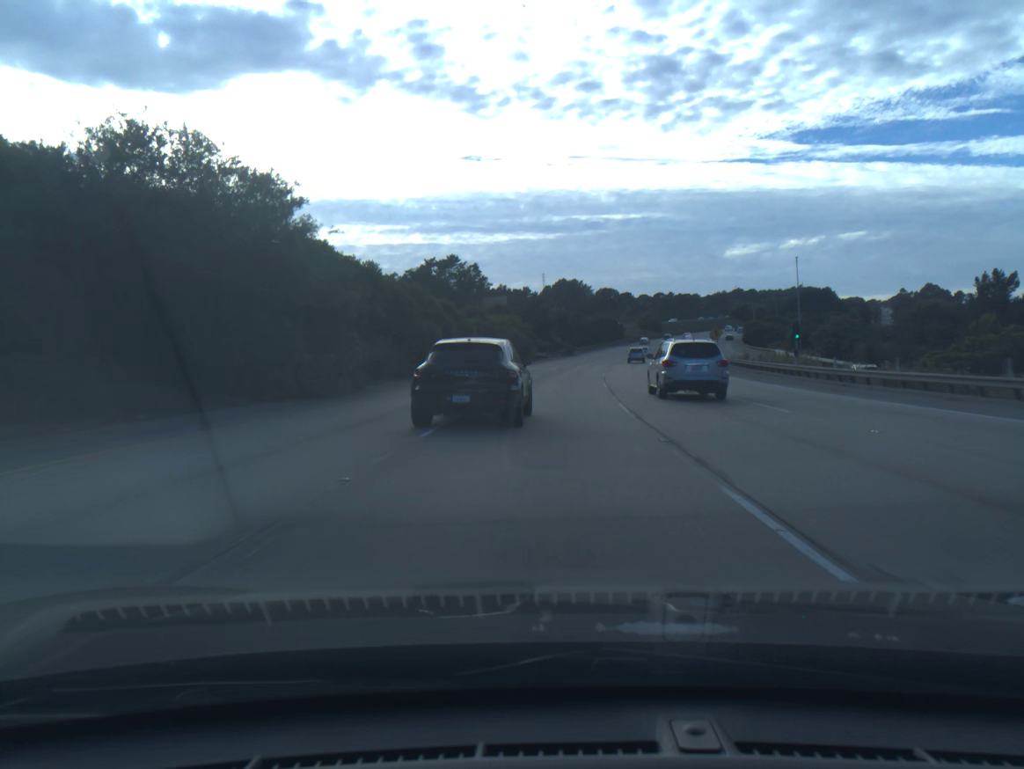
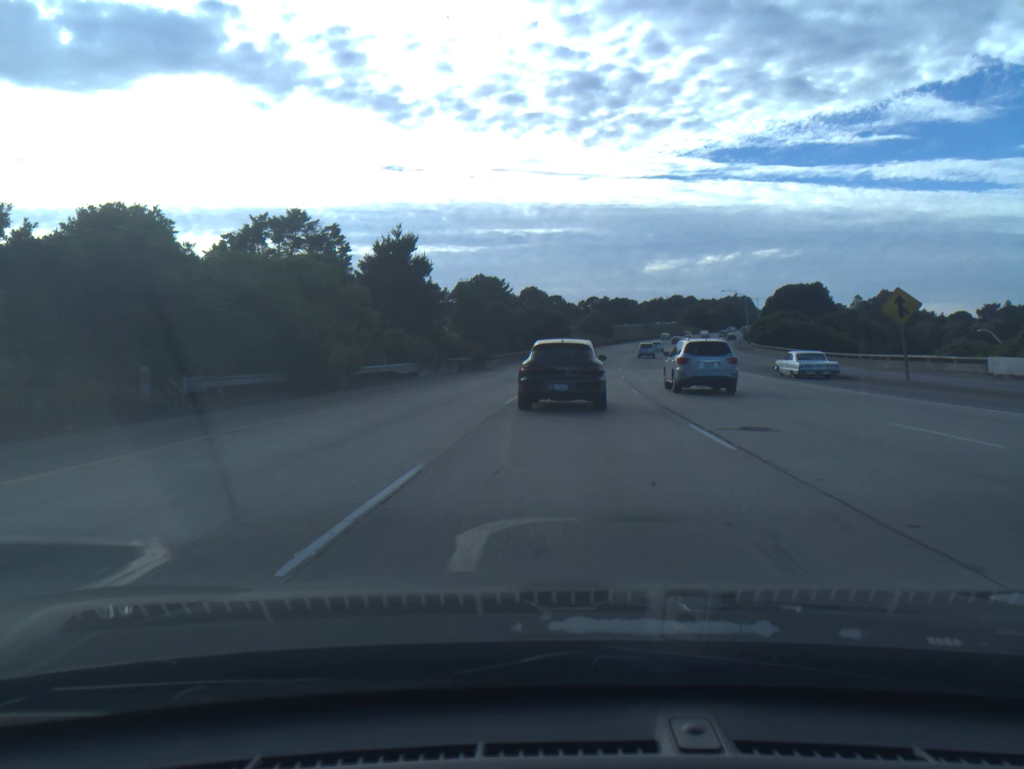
(+3.2, +66.1) m; +6°
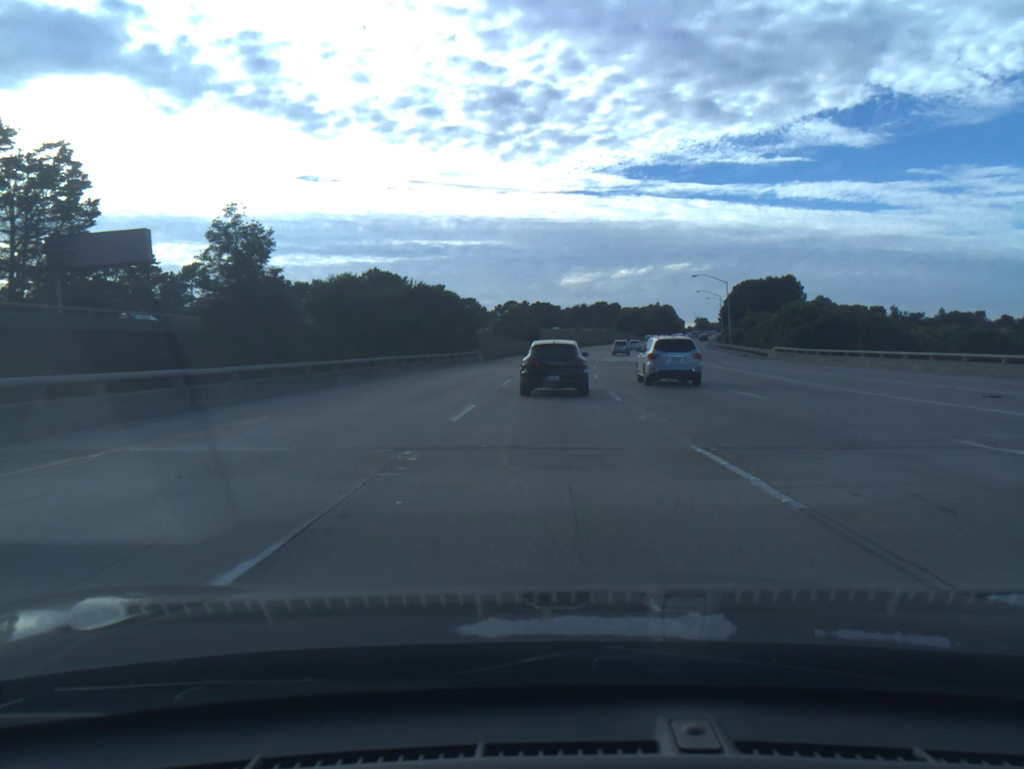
(+2.7, +47.5) m; +6°
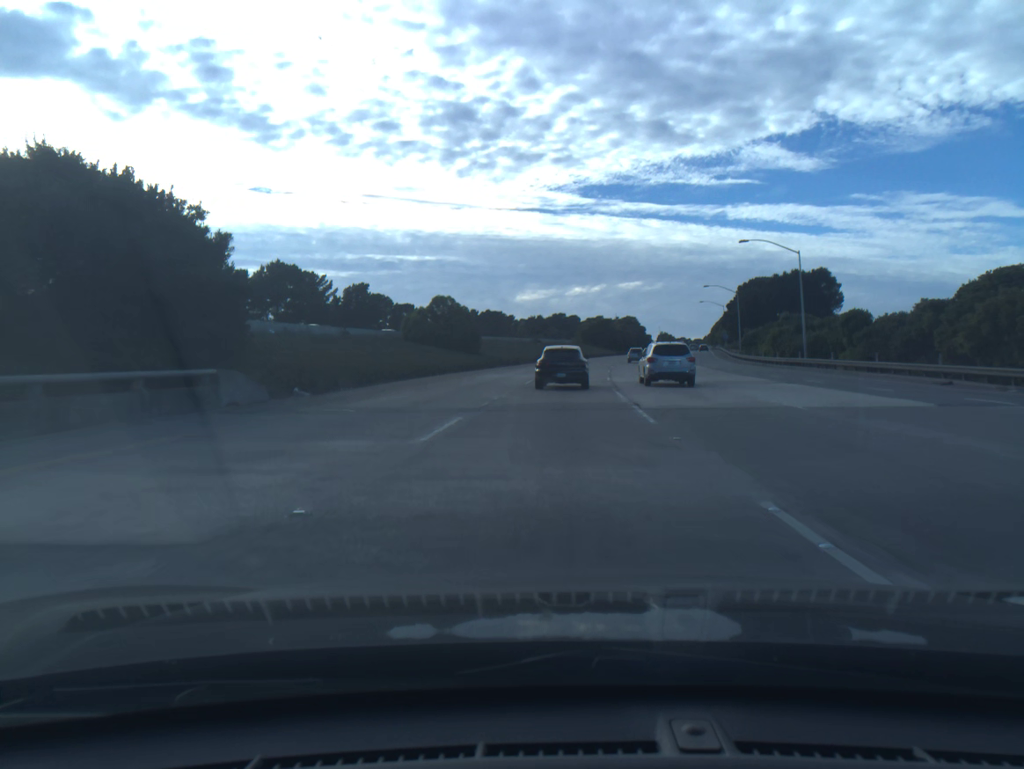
(+1.3, +46.3) m; +3°
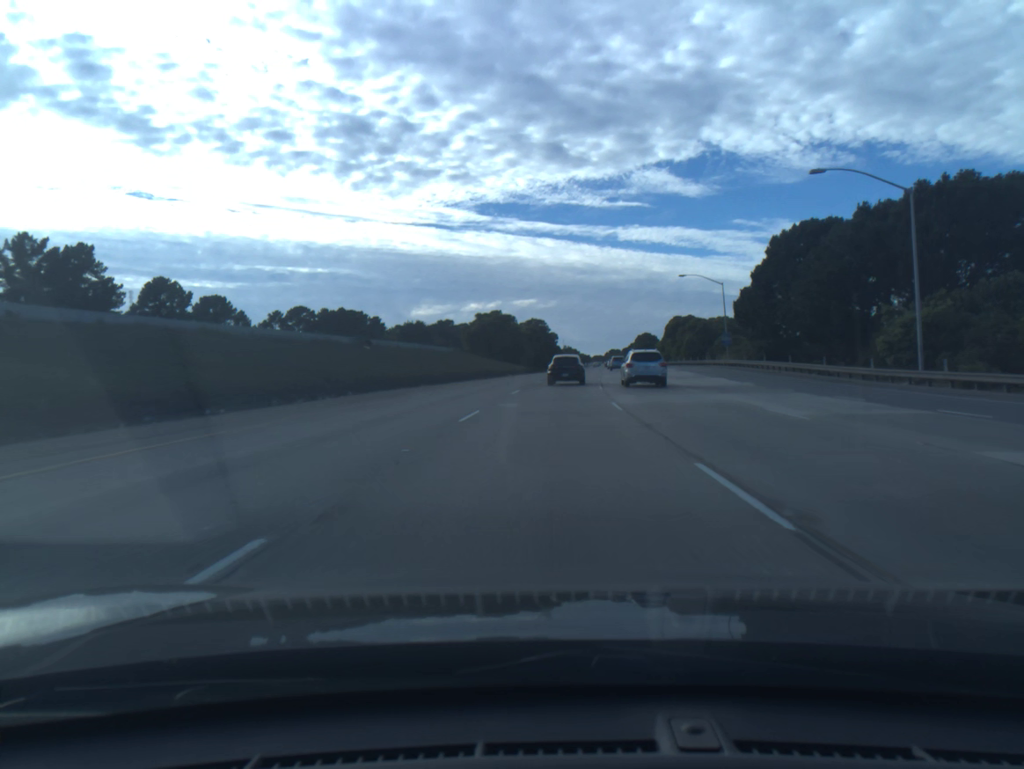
(+5.1, +75.2) m; +8°
